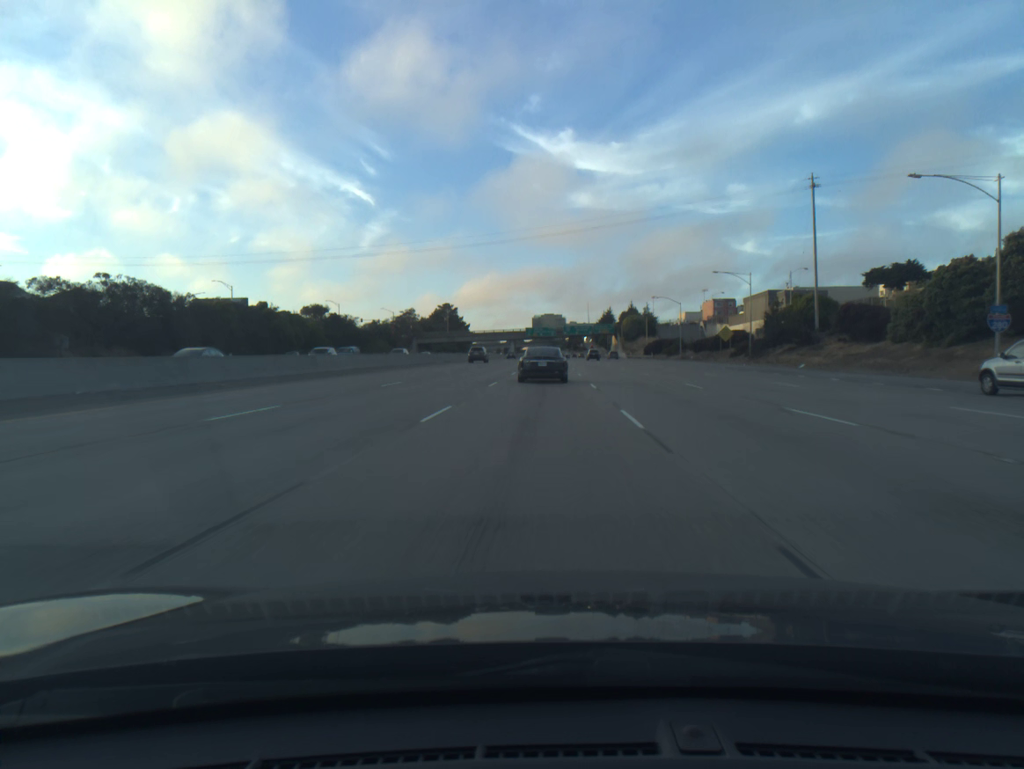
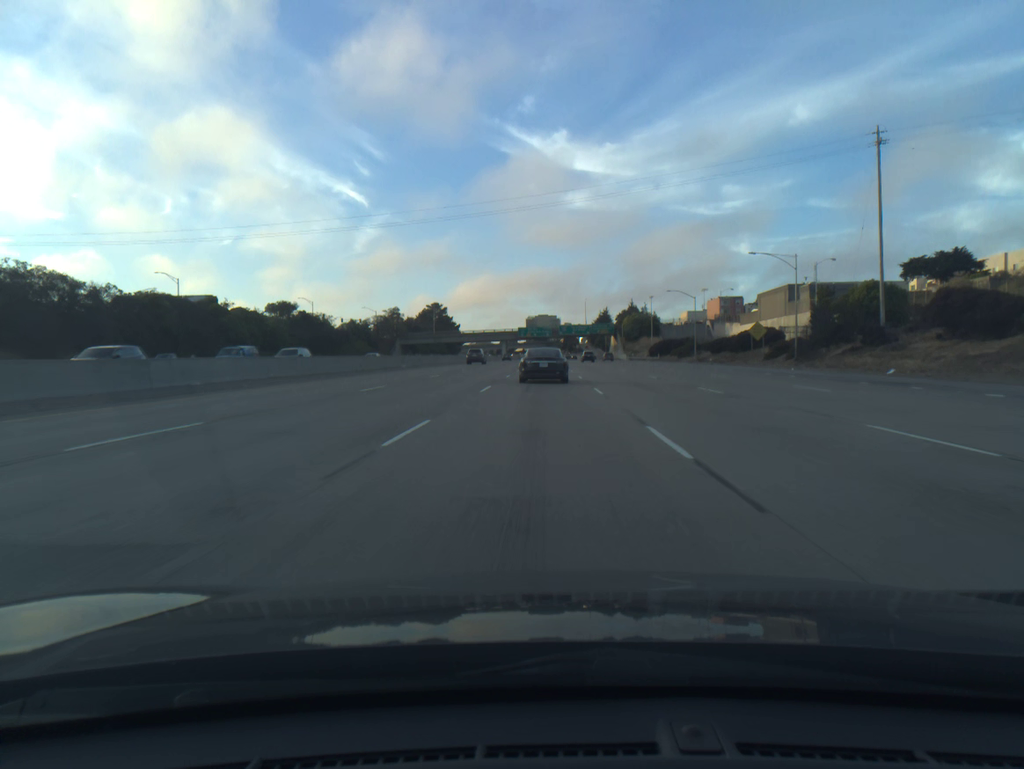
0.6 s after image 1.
(+0.1, +17.8) m; 0°
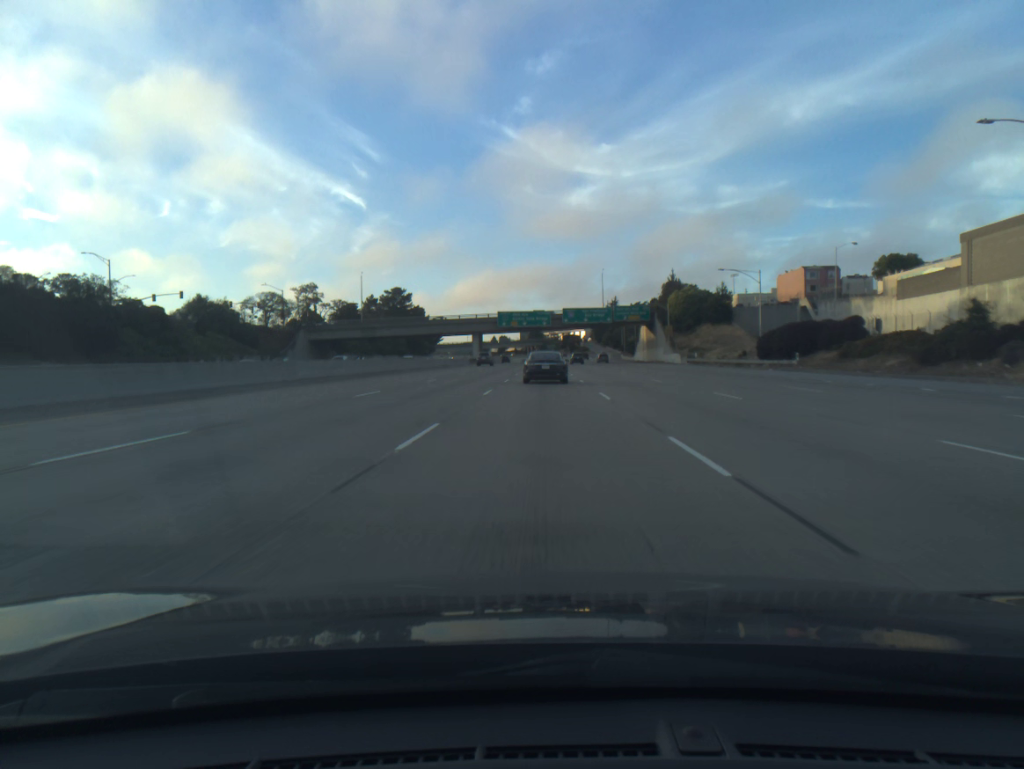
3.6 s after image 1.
(+0.5, +86.6) m; 0°
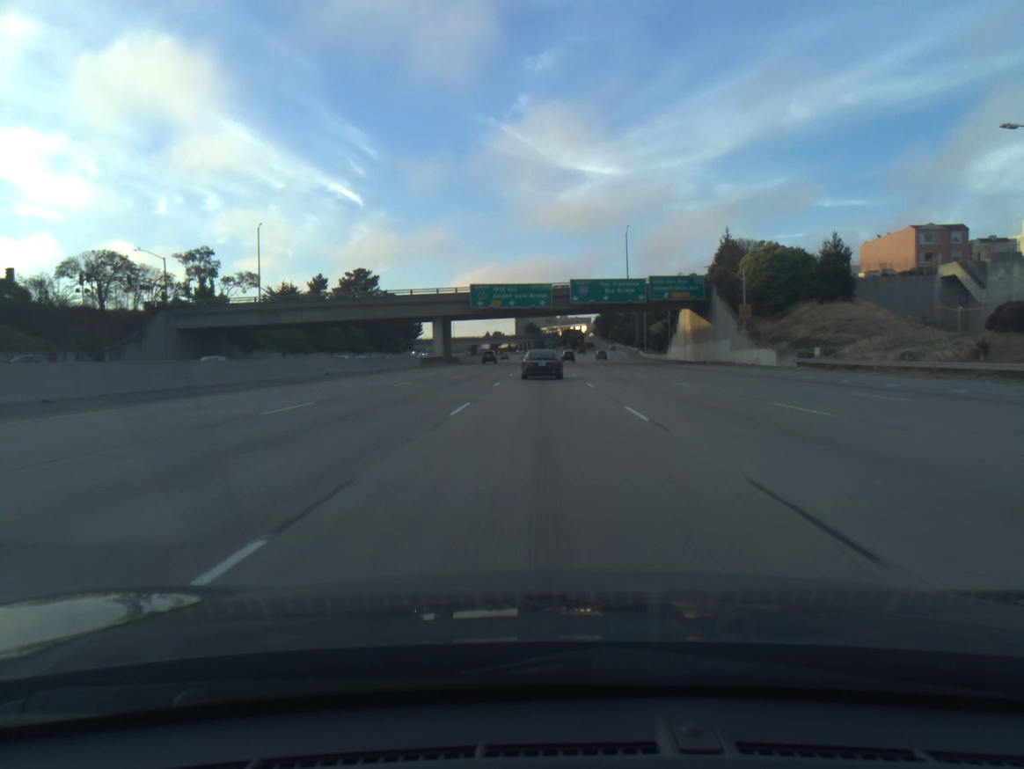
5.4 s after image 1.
(0.0, +50.4) m; 0°
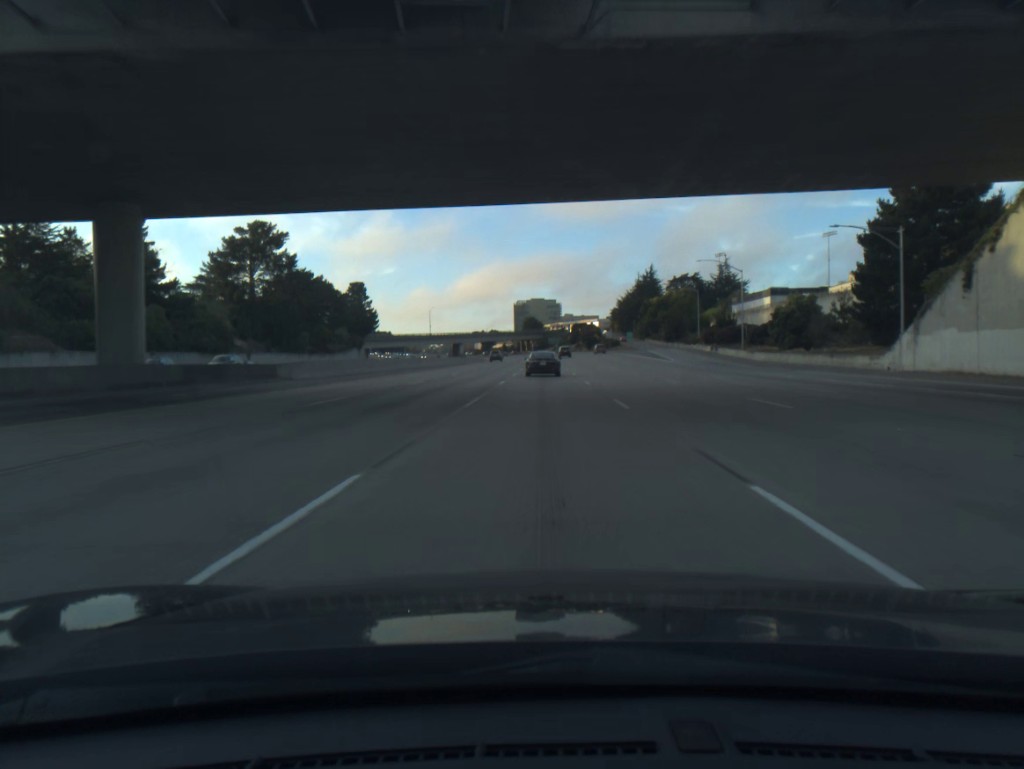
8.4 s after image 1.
(-0.1, +82.4) m; 0°
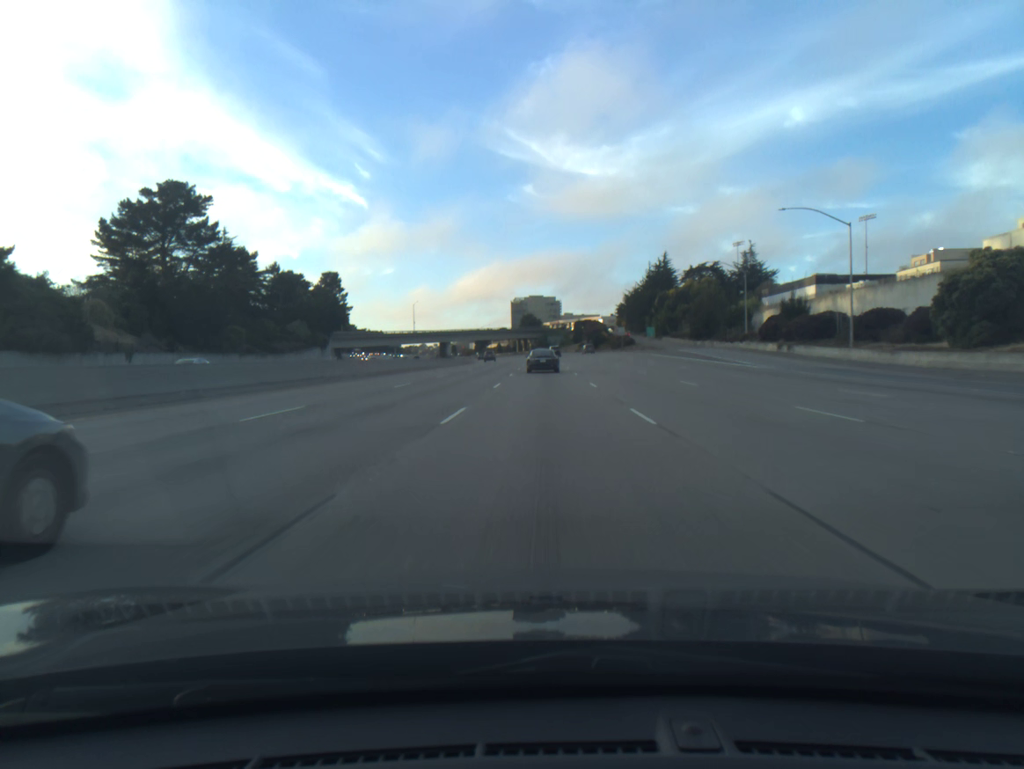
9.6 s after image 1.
(0.0, +32.7) m; 0°
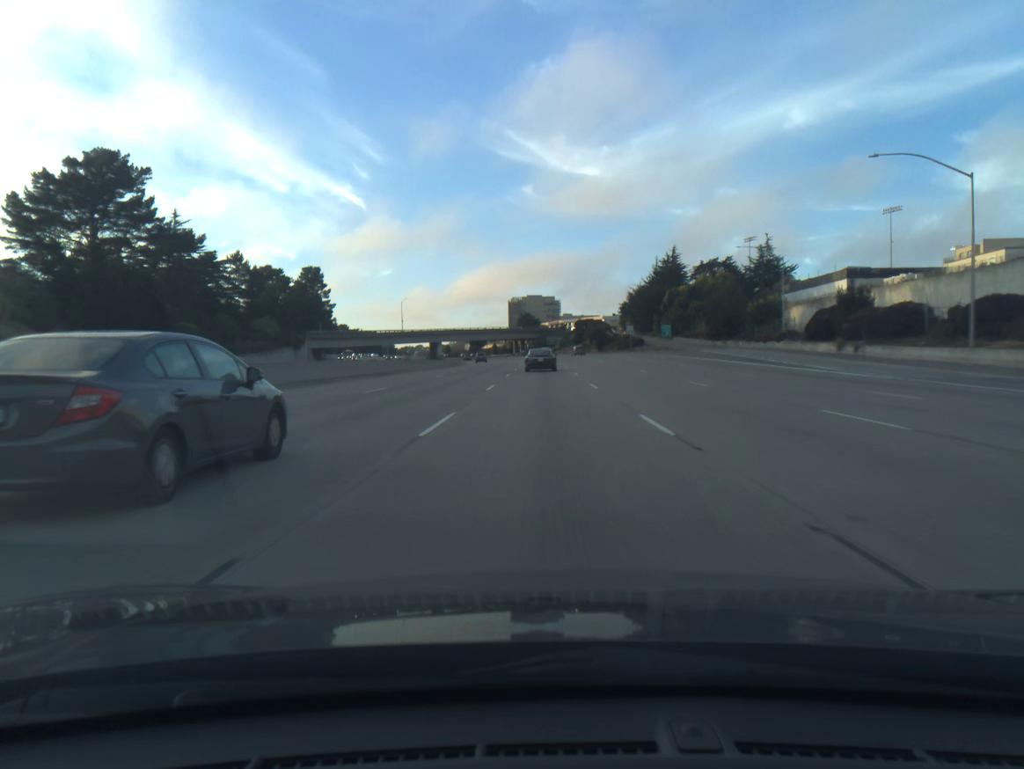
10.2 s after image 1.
(0.0, +16.4) m; 0°
